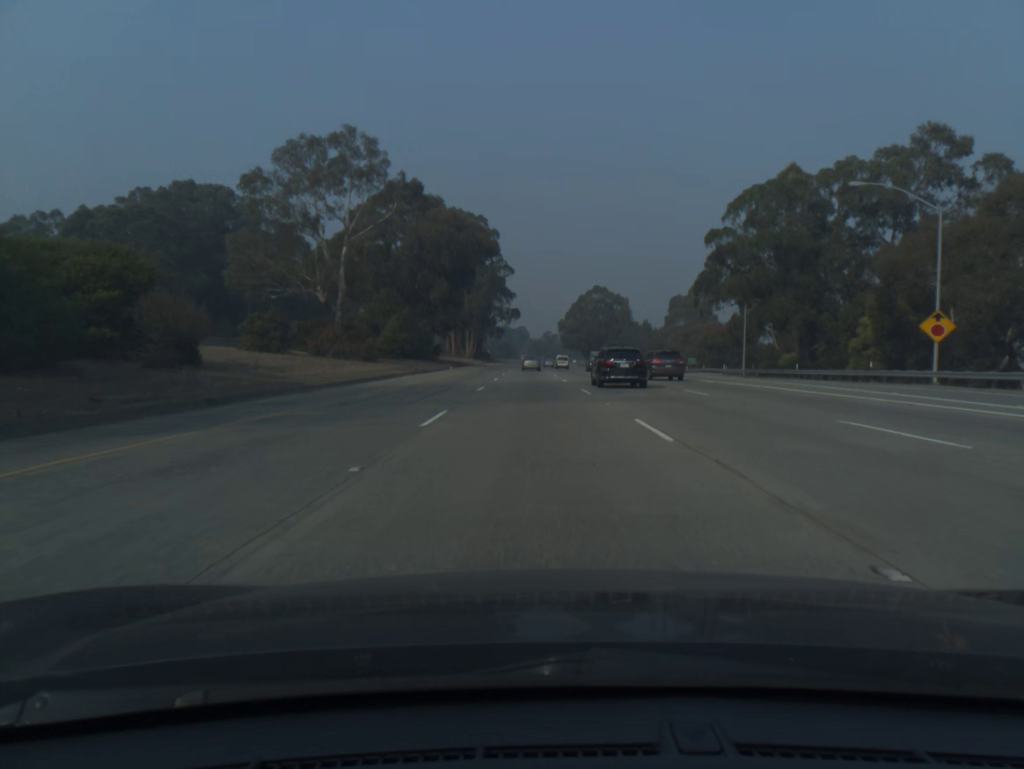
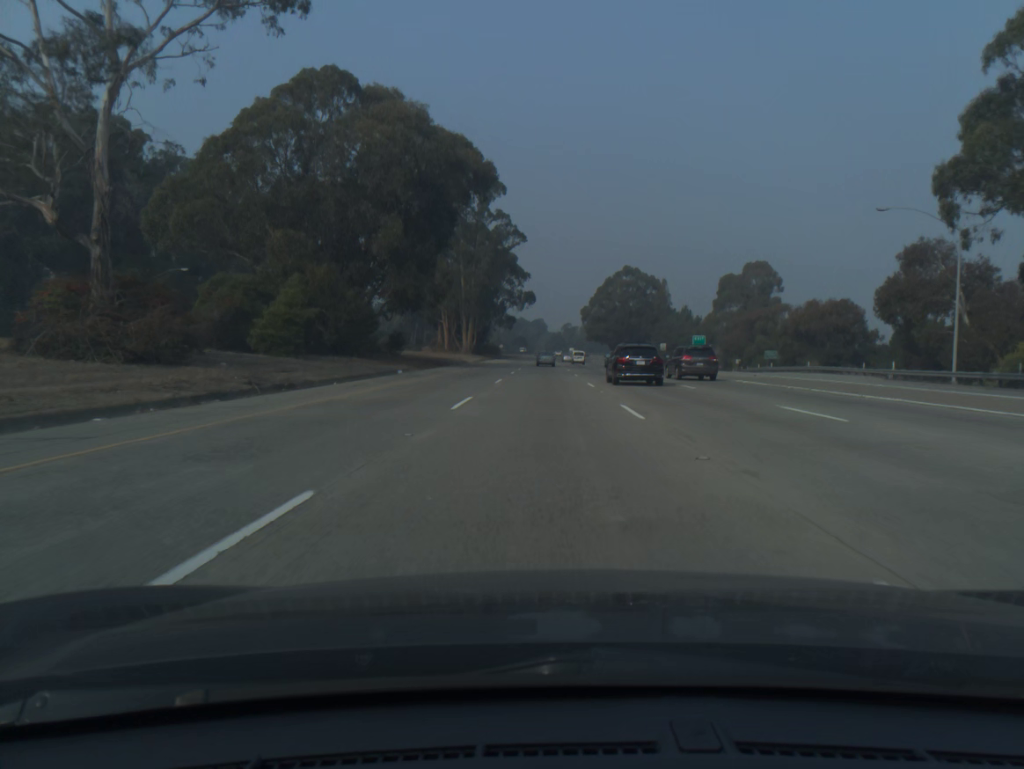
(-0.5, +39.9) m; -1°
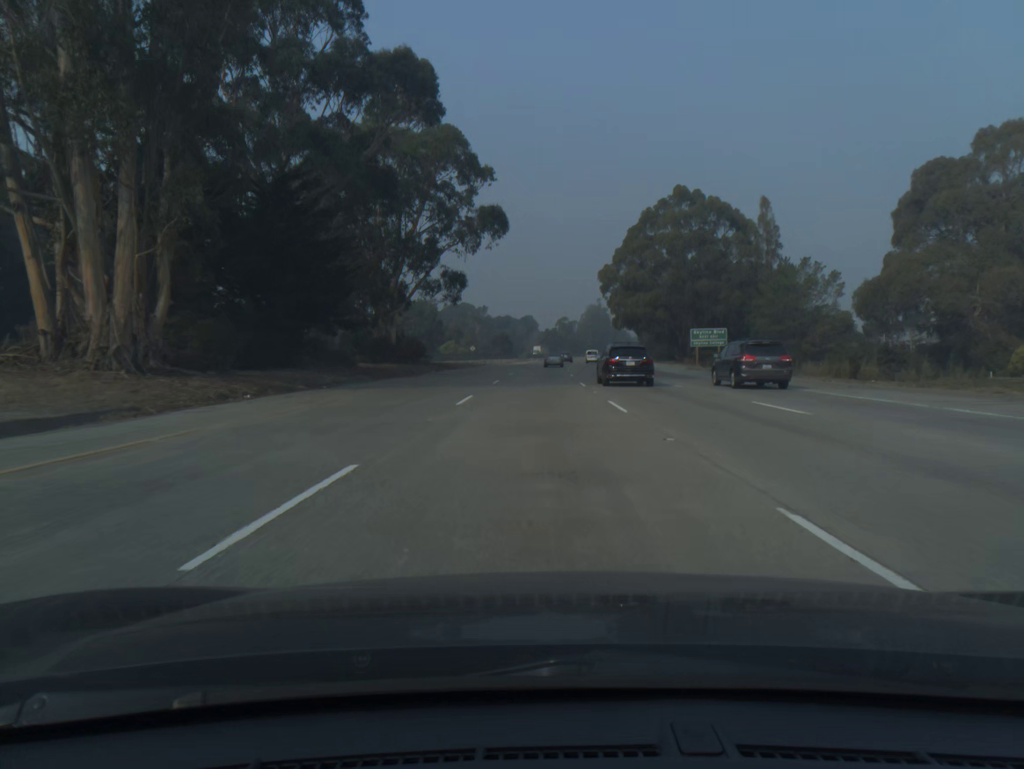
(+0.4, +100.2) m; +1°
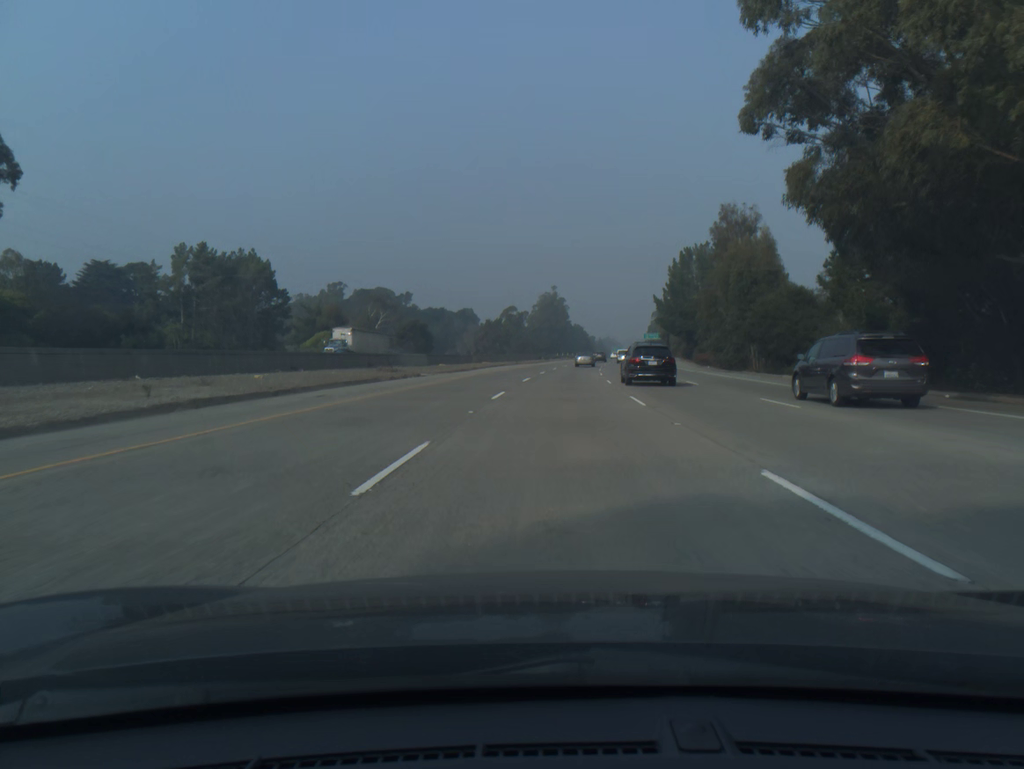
(+1.7, +100.5) m; +4°
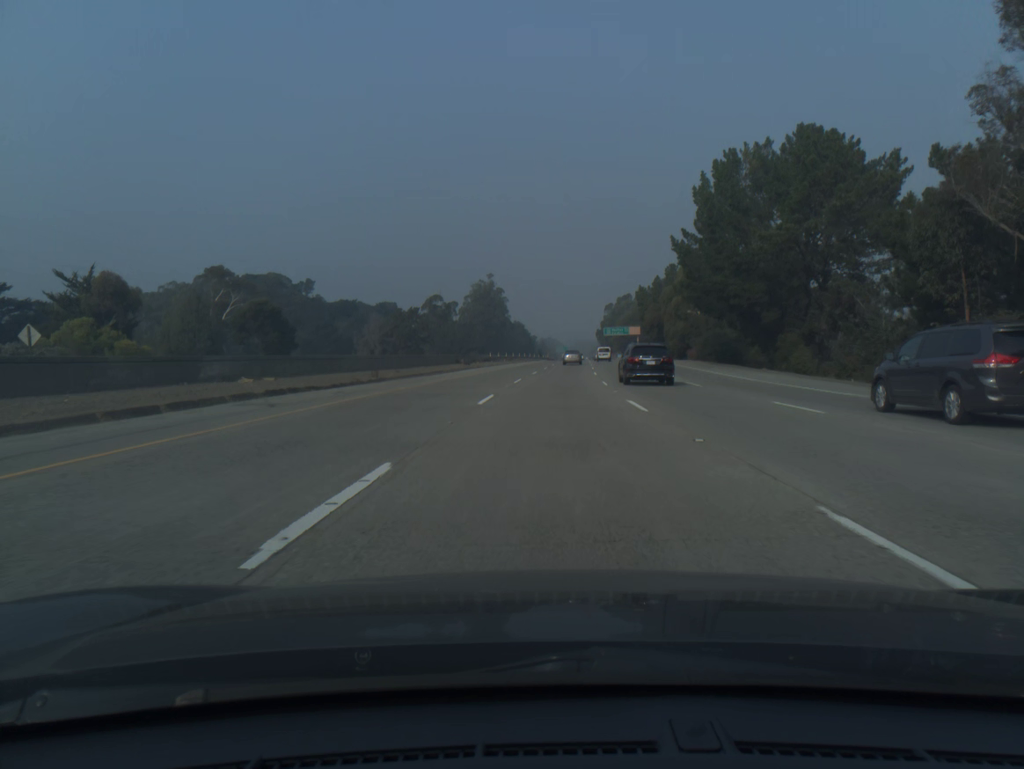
(+2.3, +60.4) m; +4°
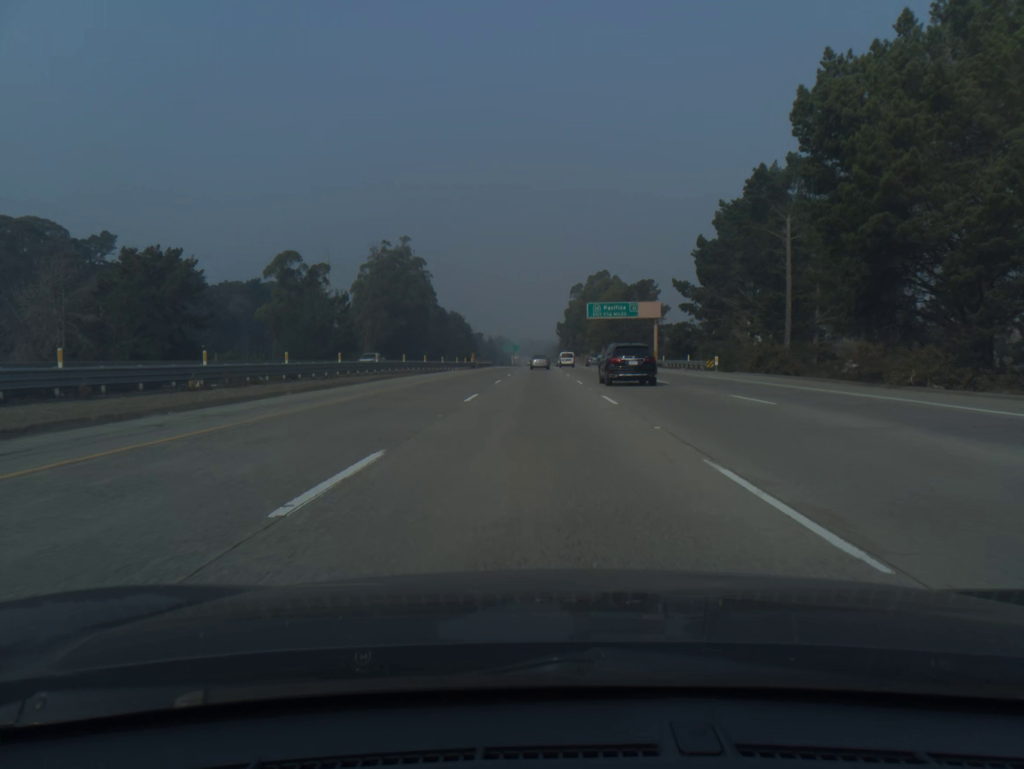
(+4.4, +100.7) m; +4°
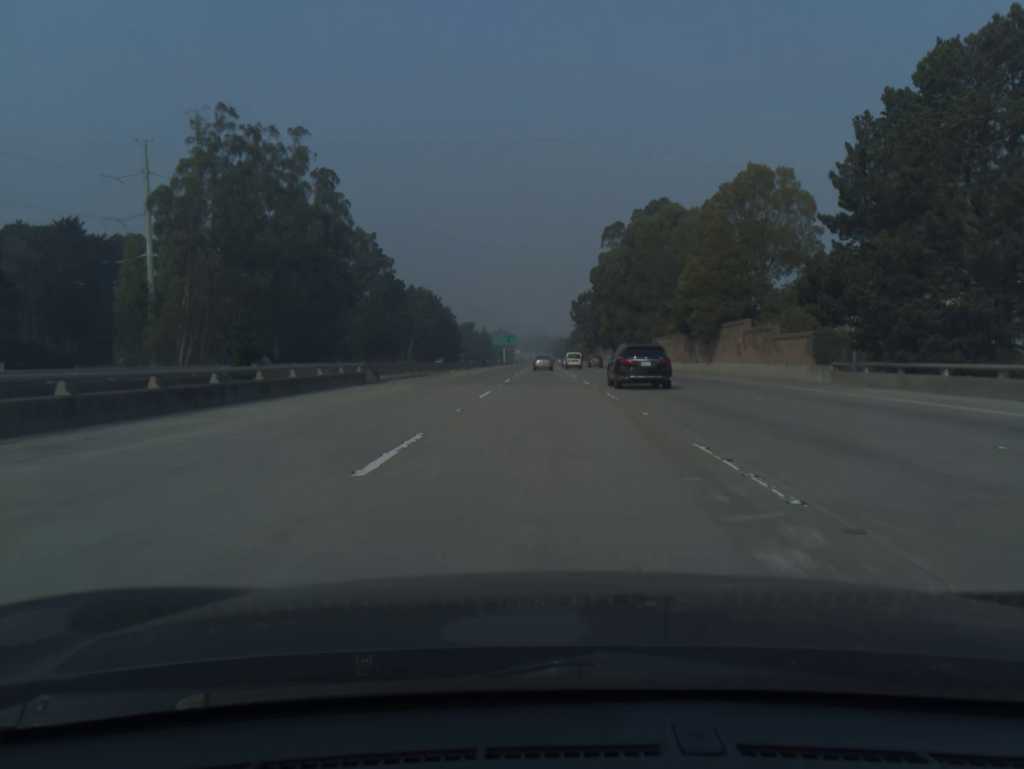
(-0.6, +100.8) m; 0°
